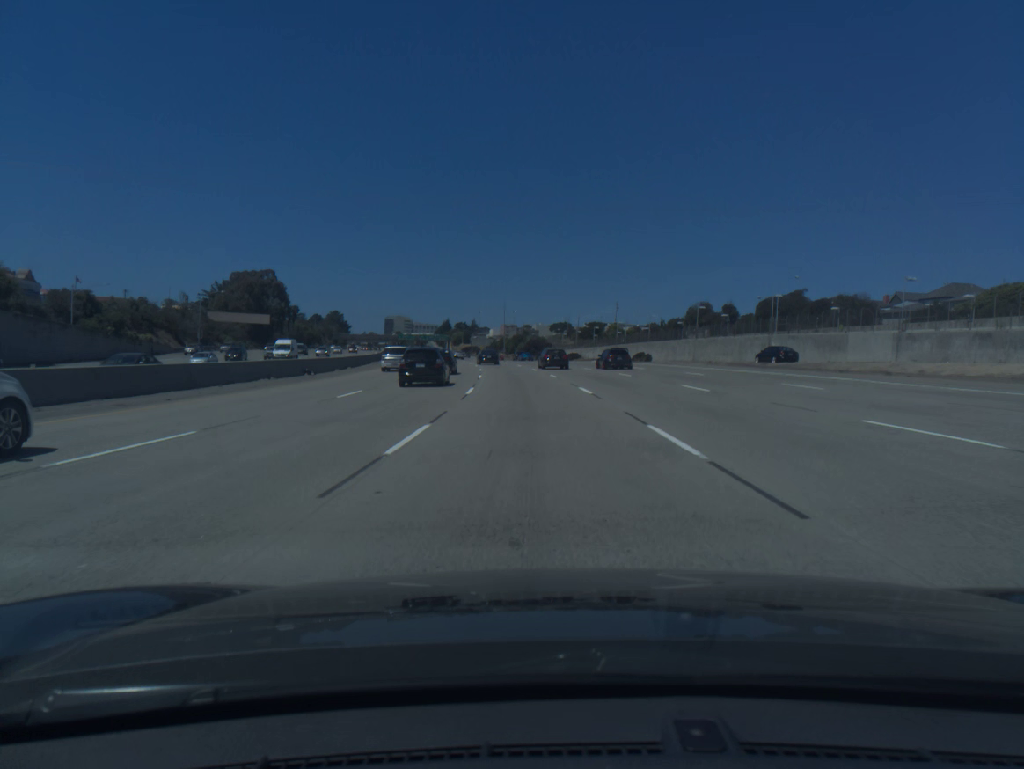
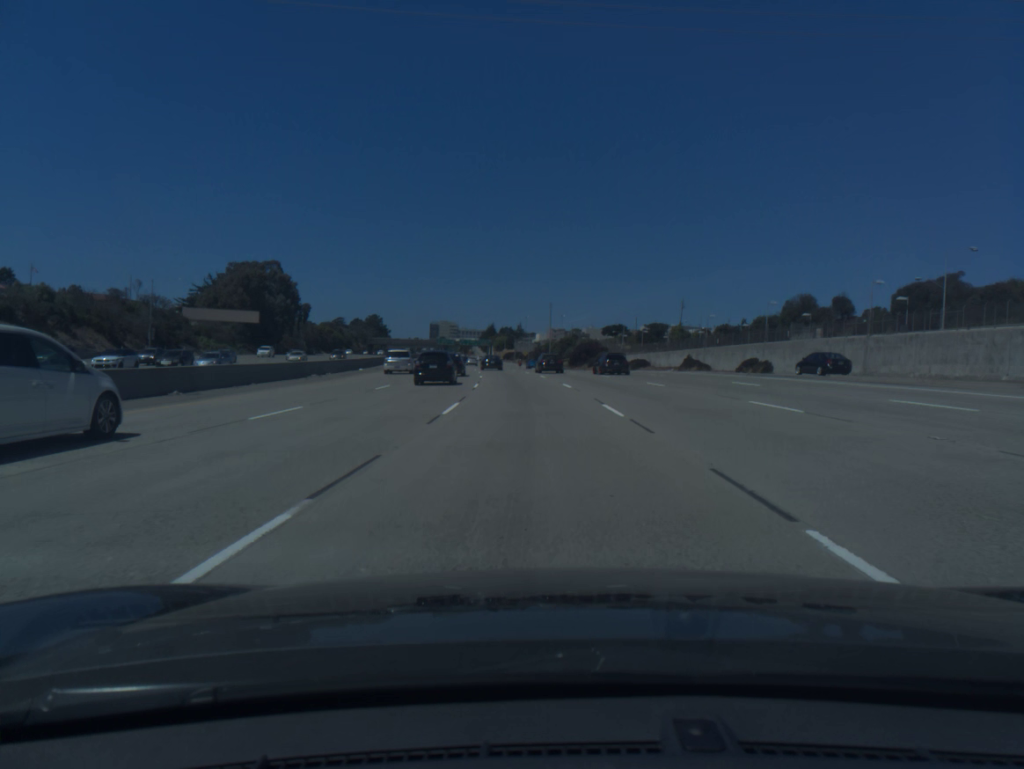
(-1.1, +36.0) m; -3°
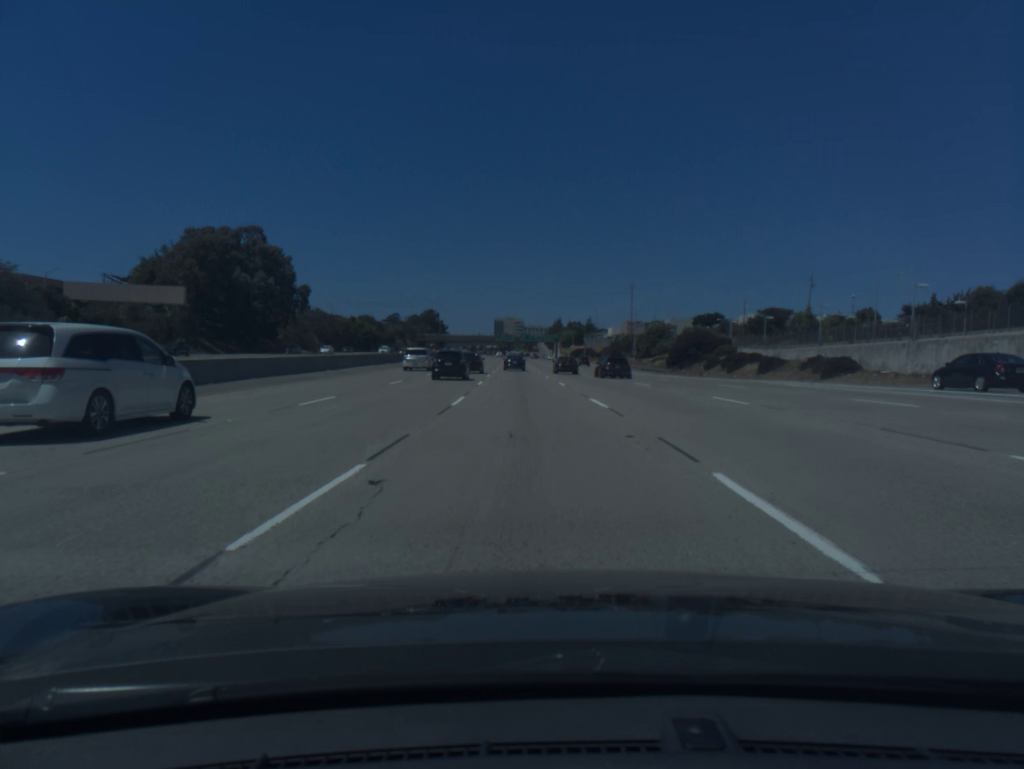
(-2.4, +54.1) m; -5°
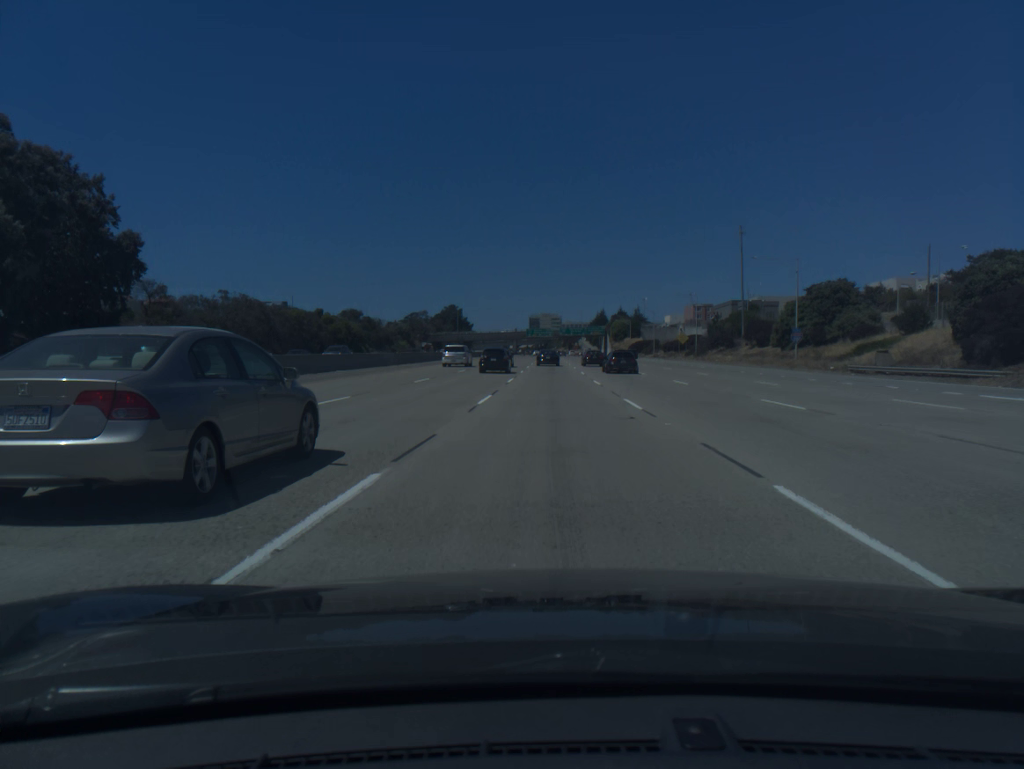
(-2.8, +72.7) m; -3°
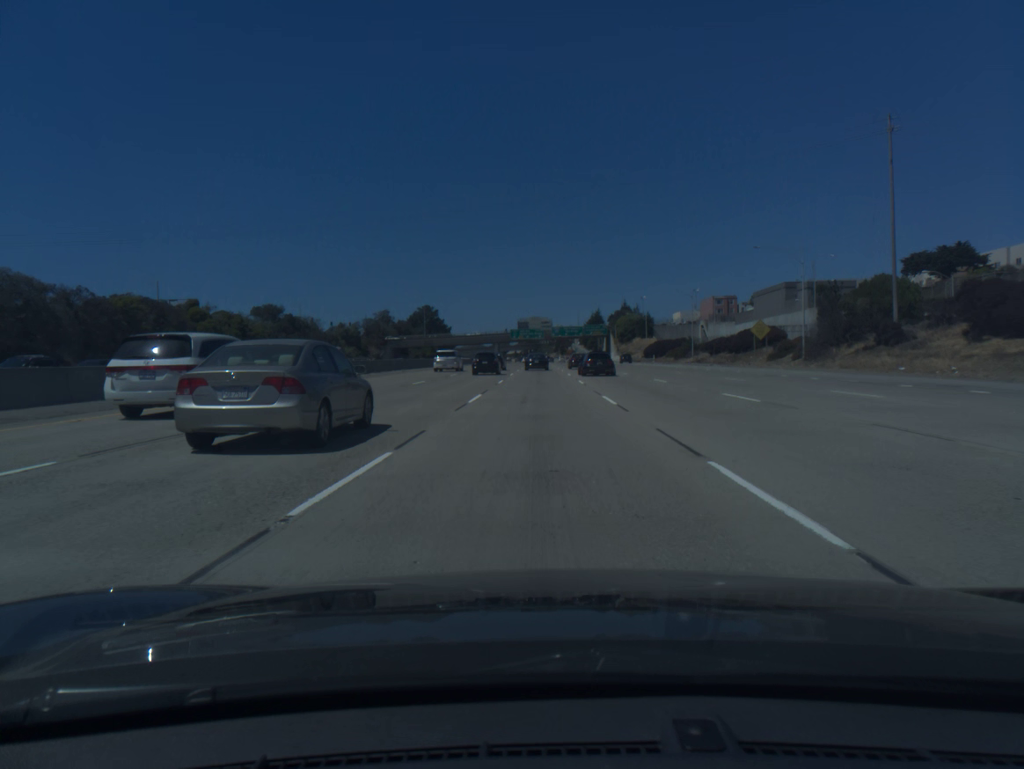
(+0.5, +54.8) m; +1°
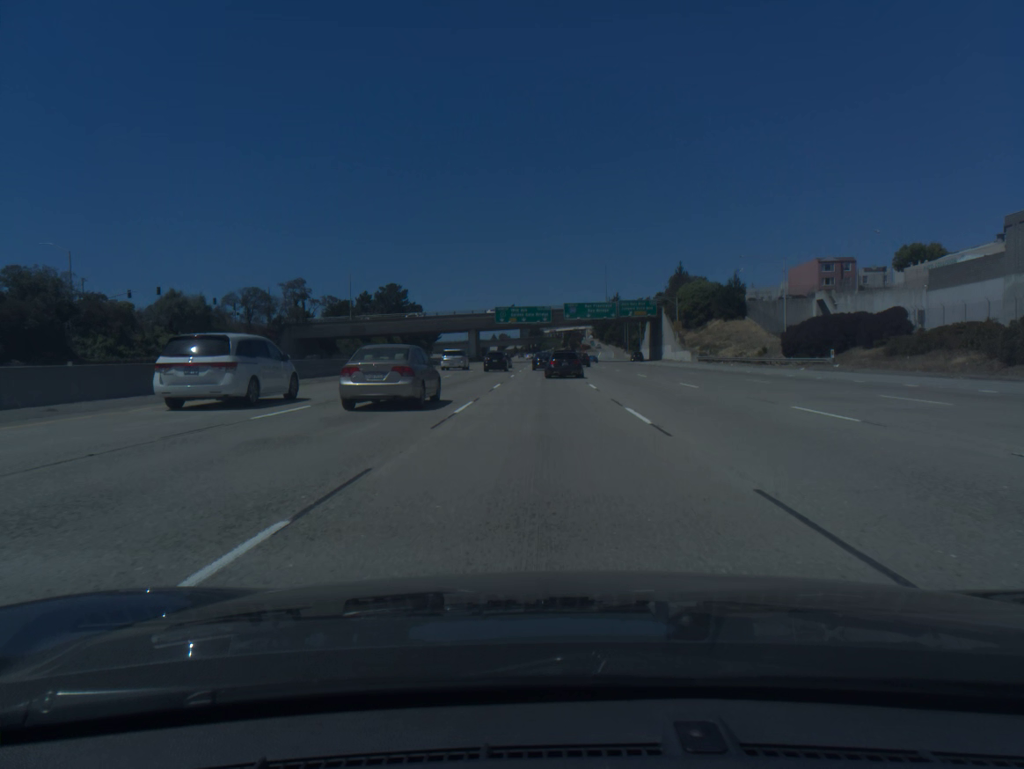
(-0.5, +90.5) m; 0°
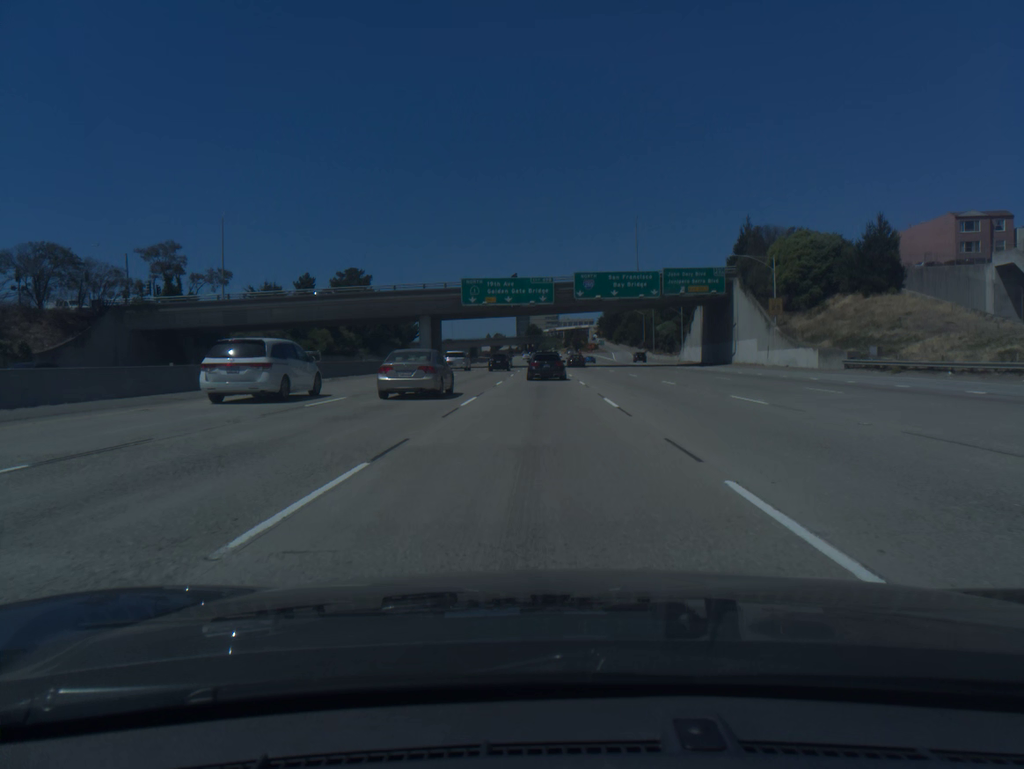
(+0.1, +52.8) m; 0°
